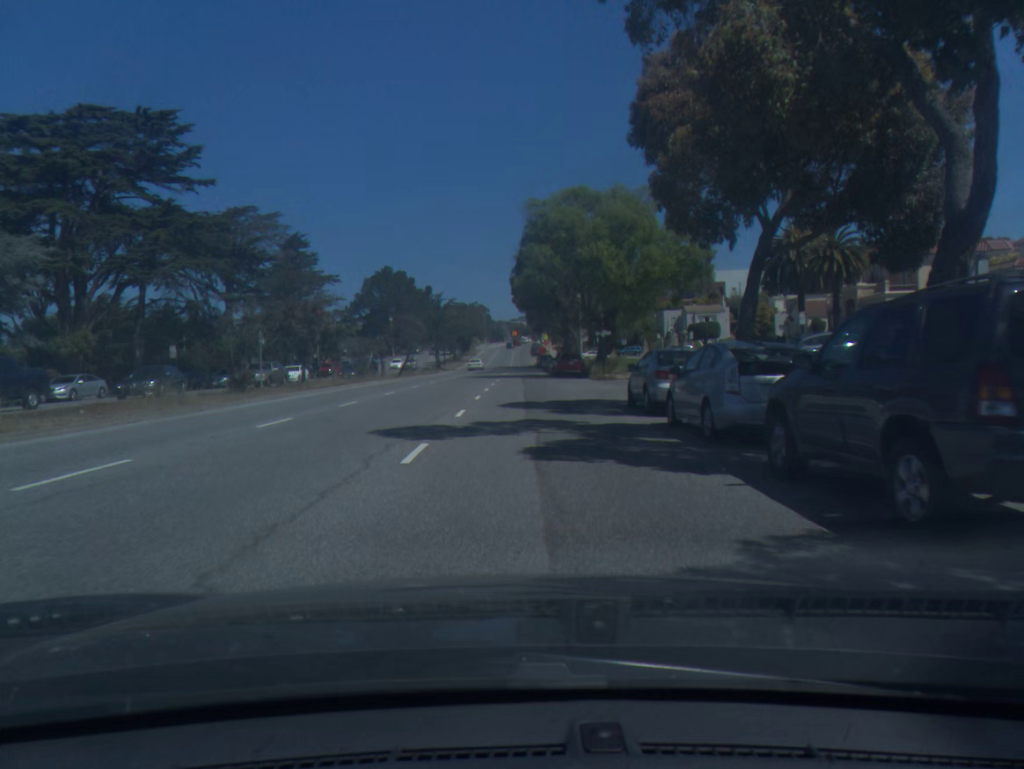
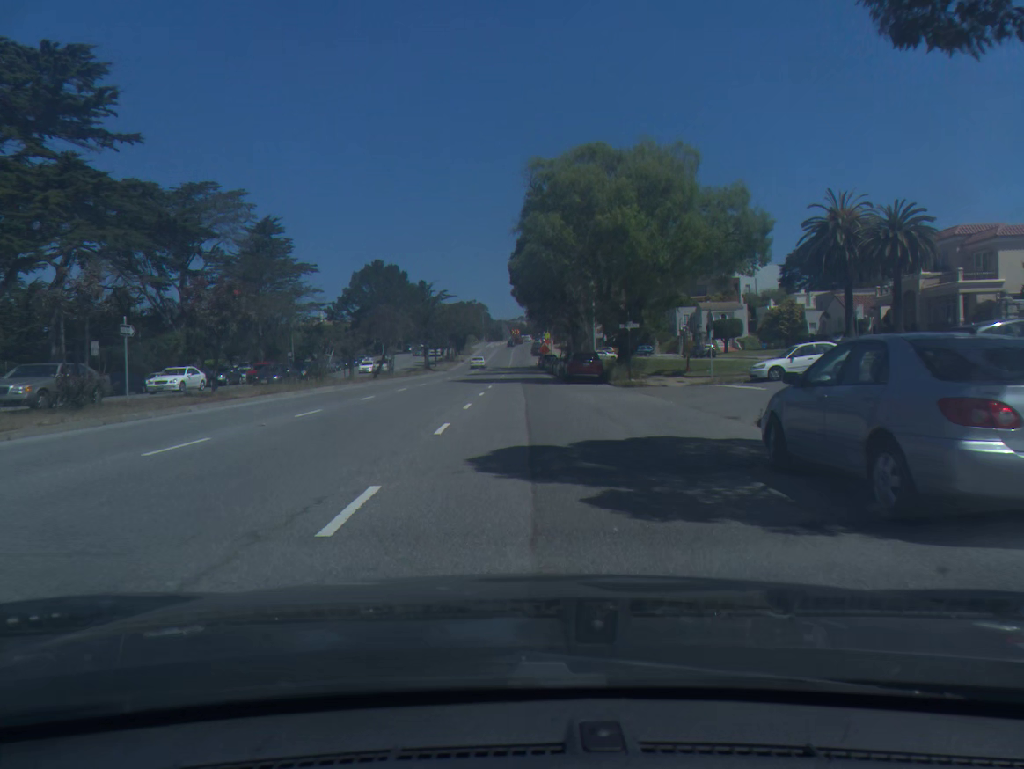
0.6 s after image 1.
(0.0, +11.3) m; 0°
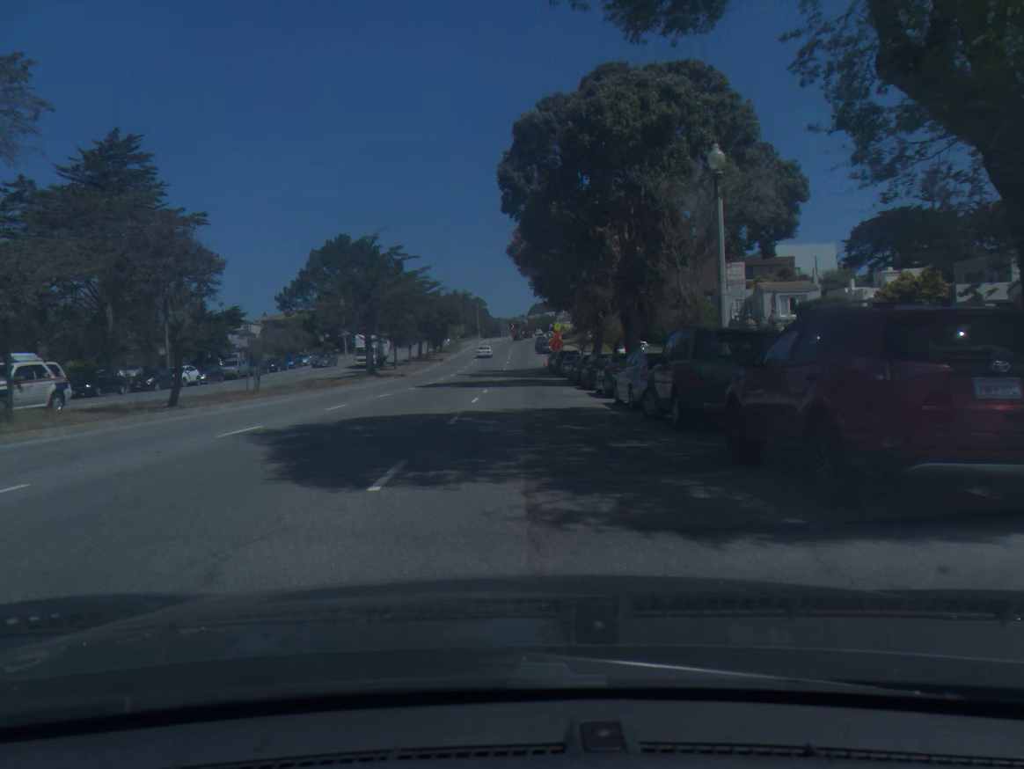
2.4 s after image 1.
(0.0, +33.7) m; 0°
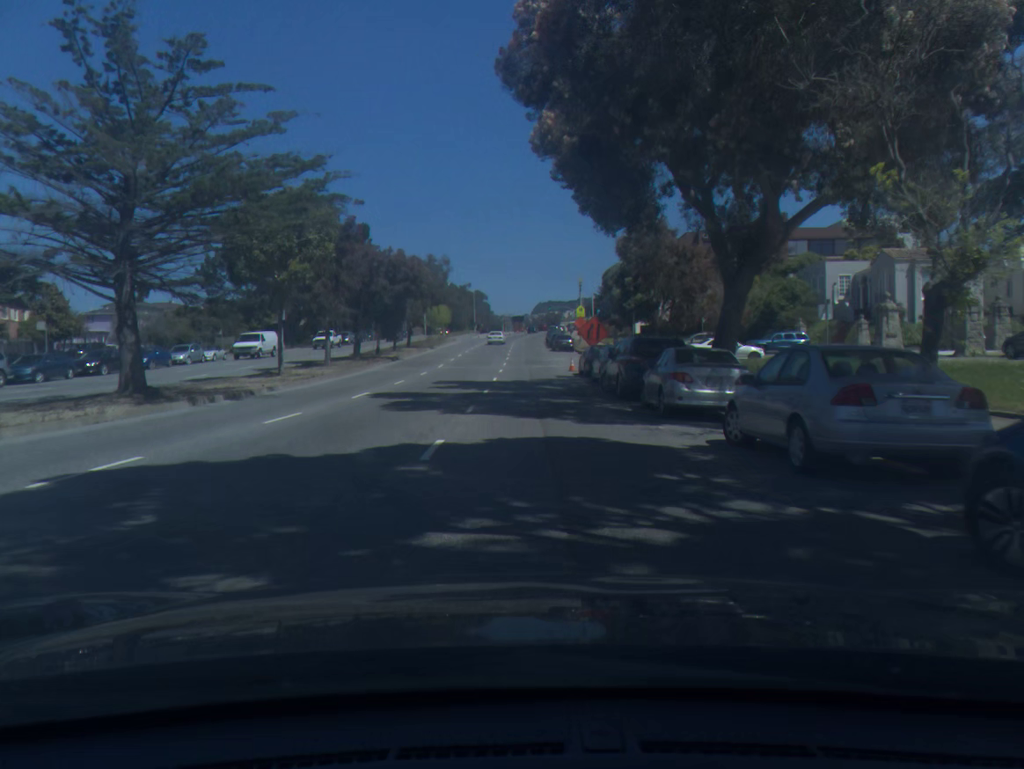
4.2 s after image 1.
(-0.2, +34.4) m; 0°
